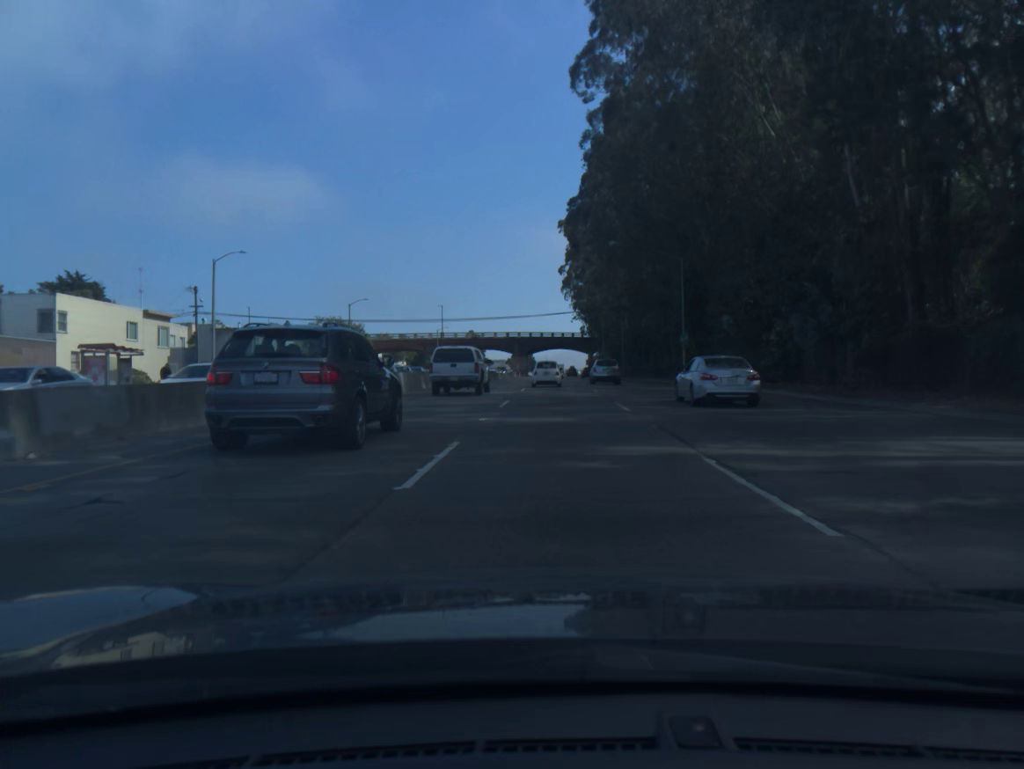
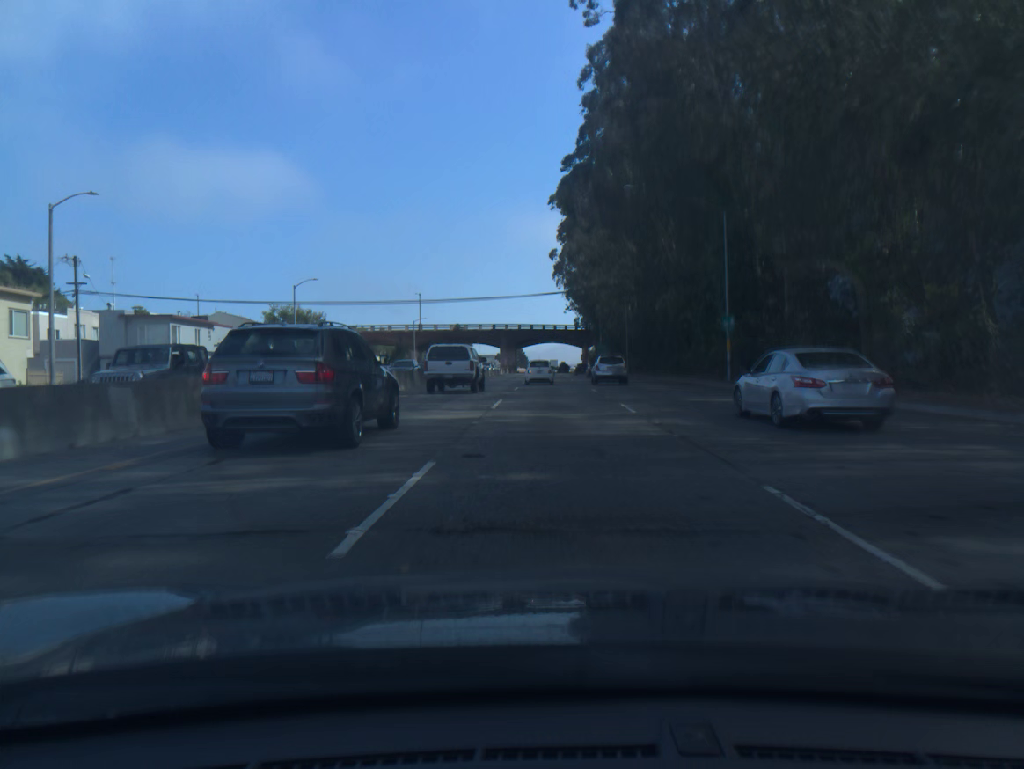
(+0.1, +16.6) m; +1°
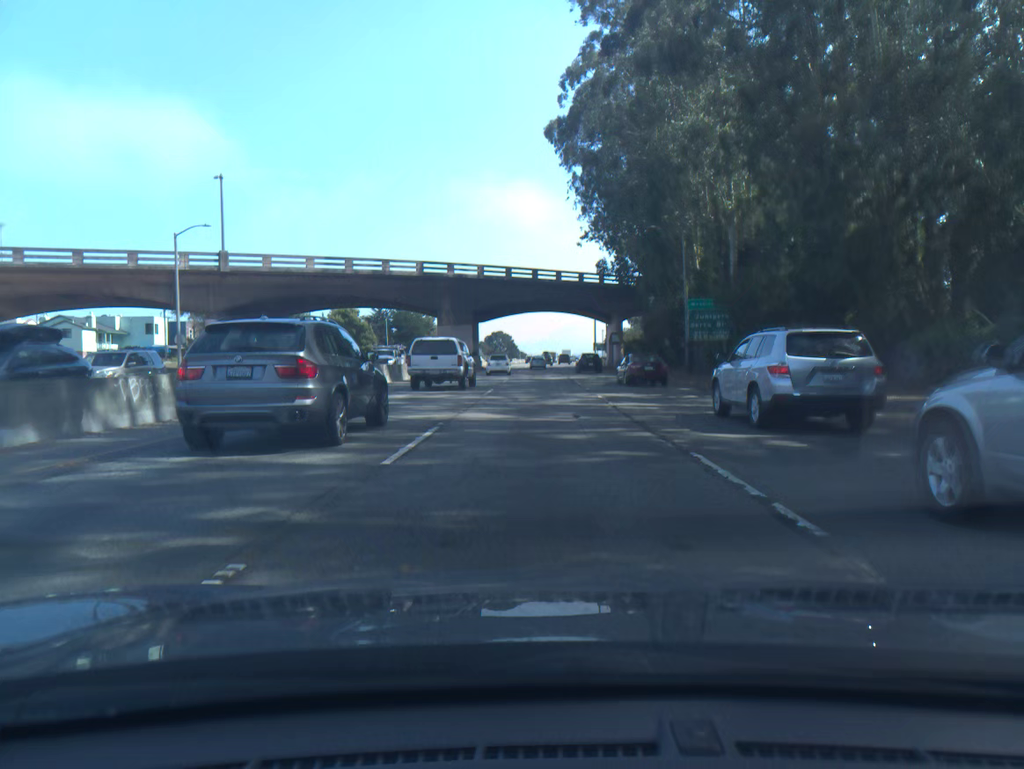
(+0.7, +84.8) m; 0°
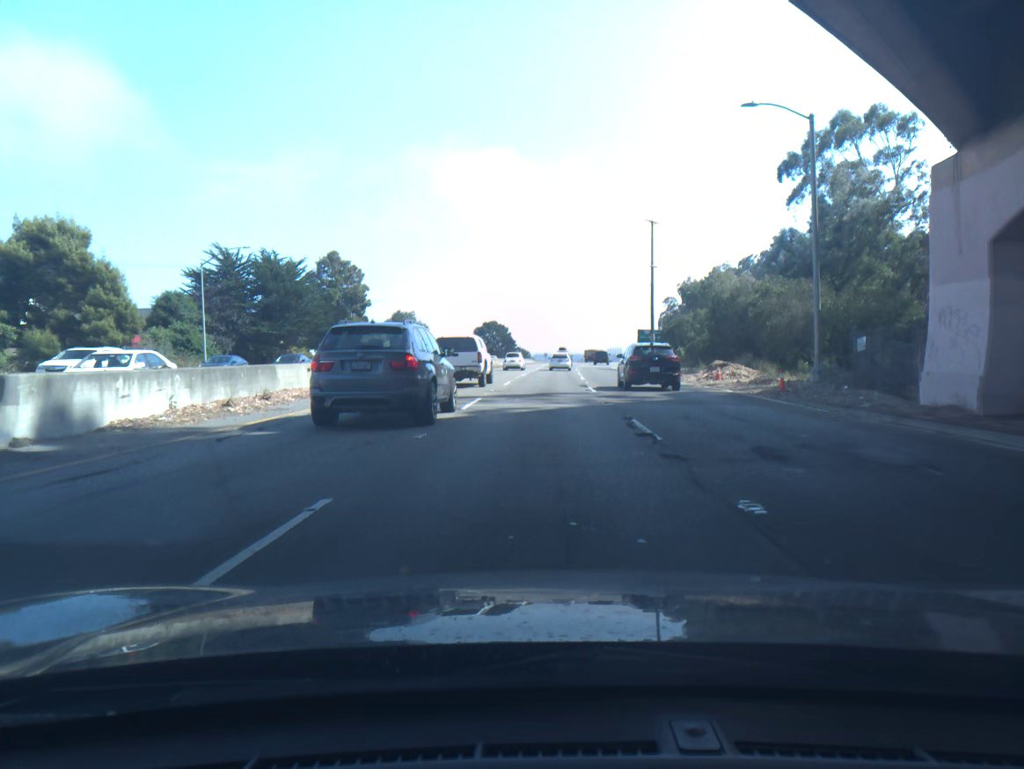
(-0.3, +80.8) m; 0°
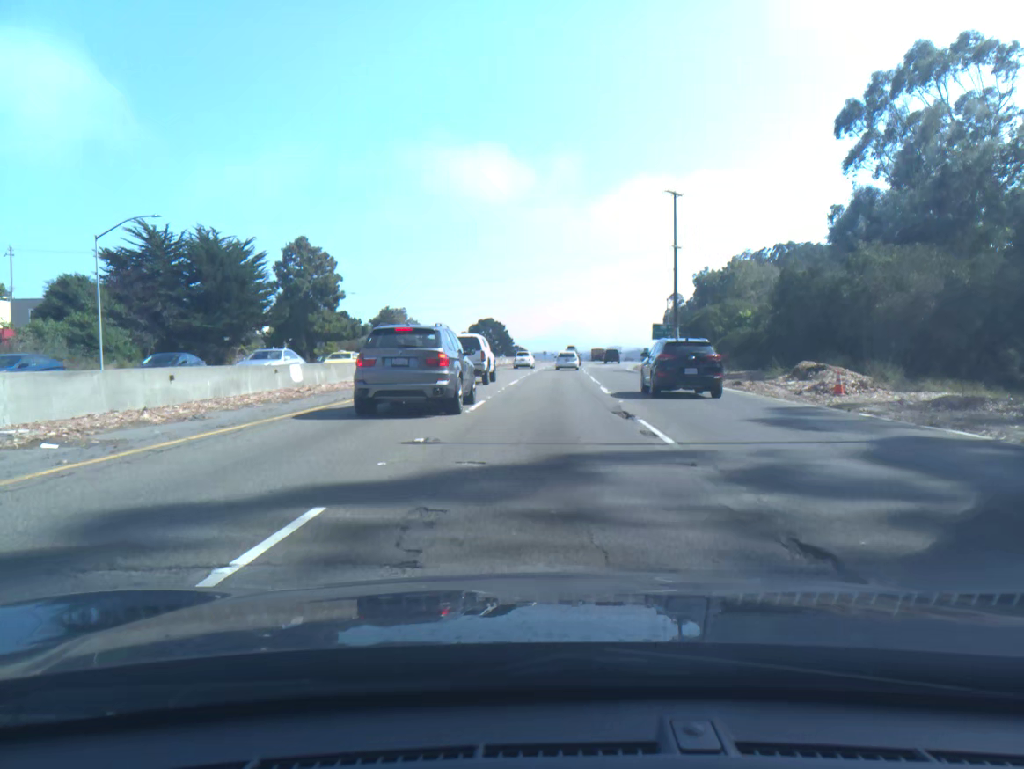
(0.0, +15.2) m; 0°
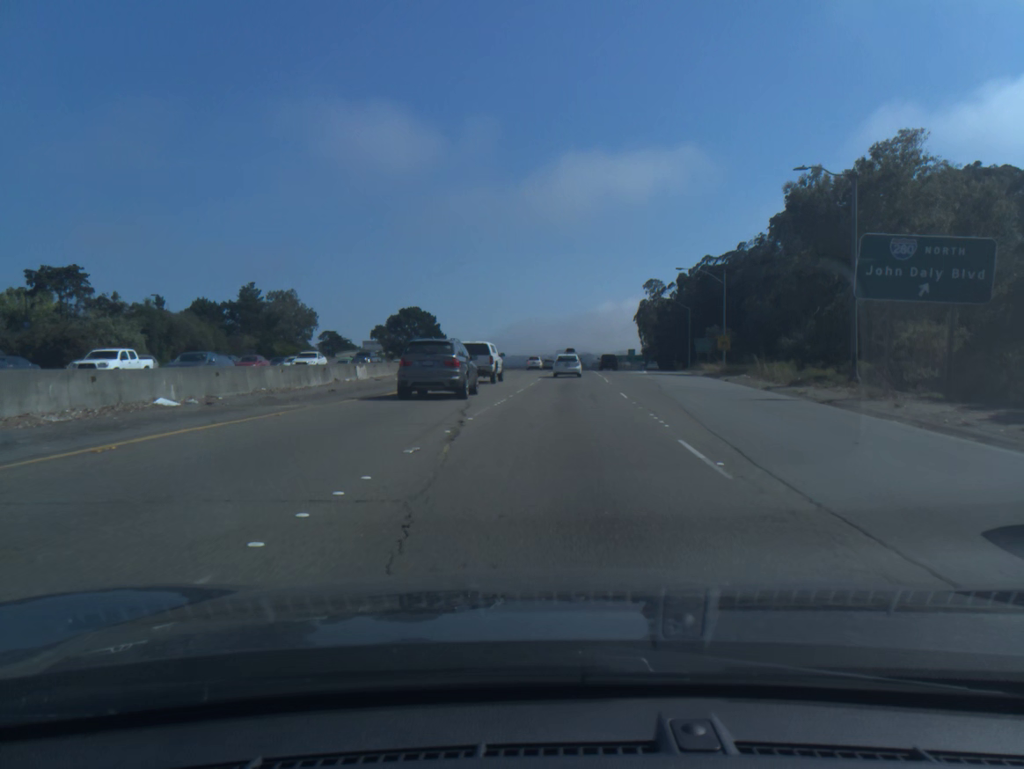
(+2.0, +71.5) m; +3°
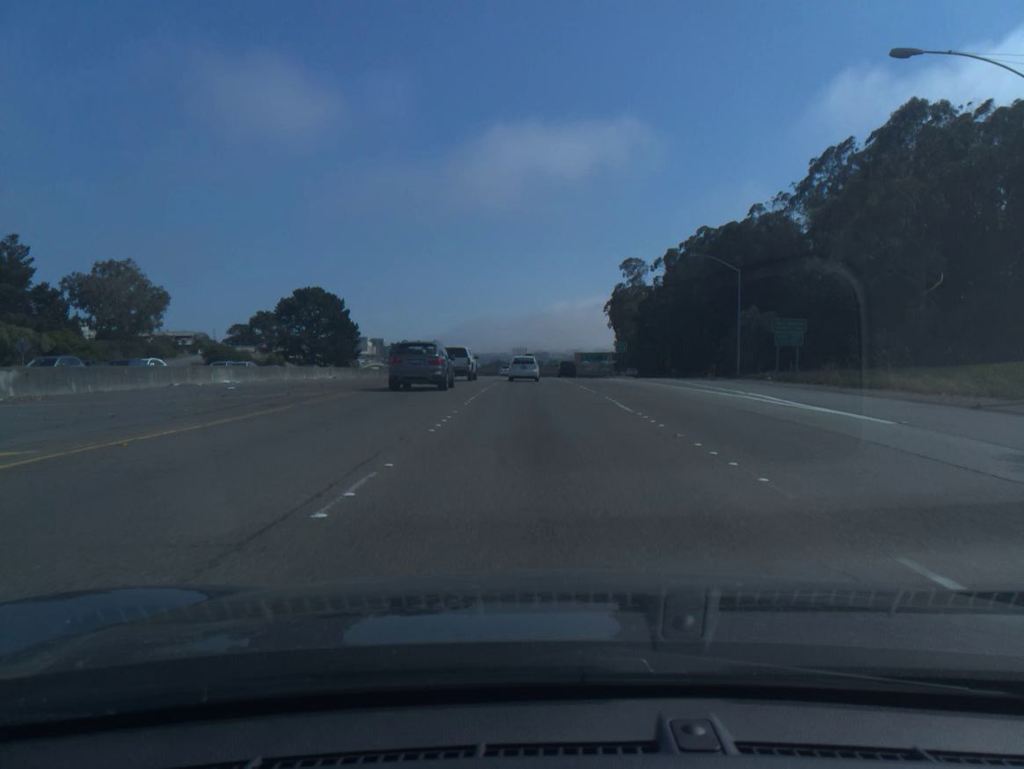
(+2.0, +53.7) m; +3°
